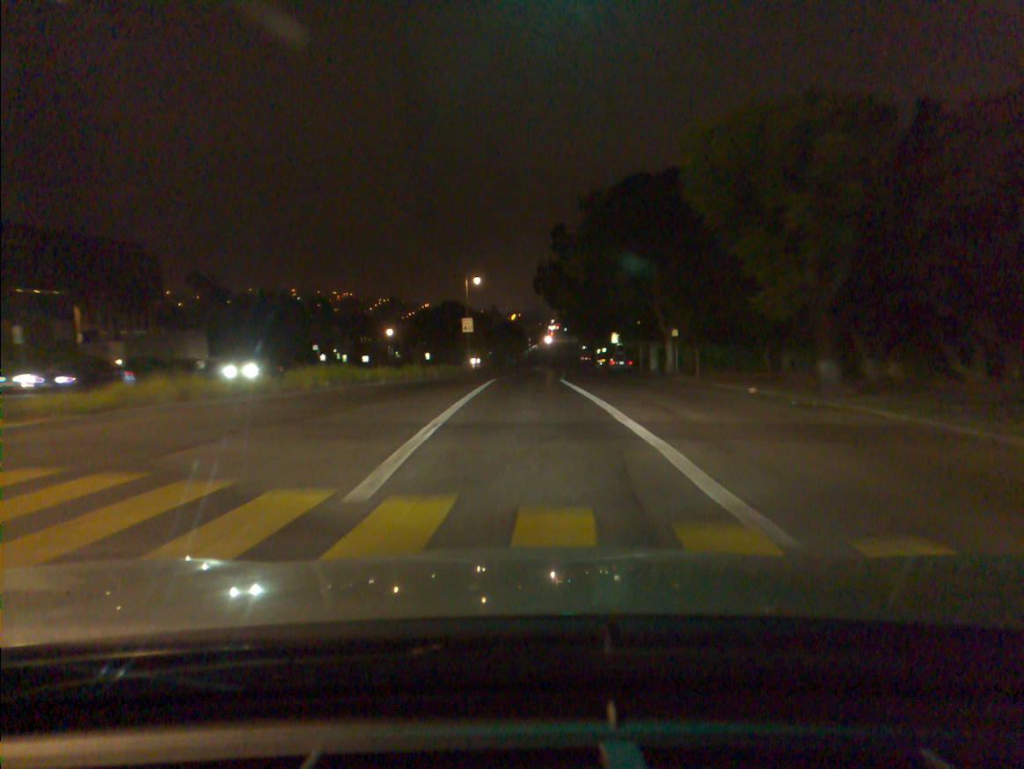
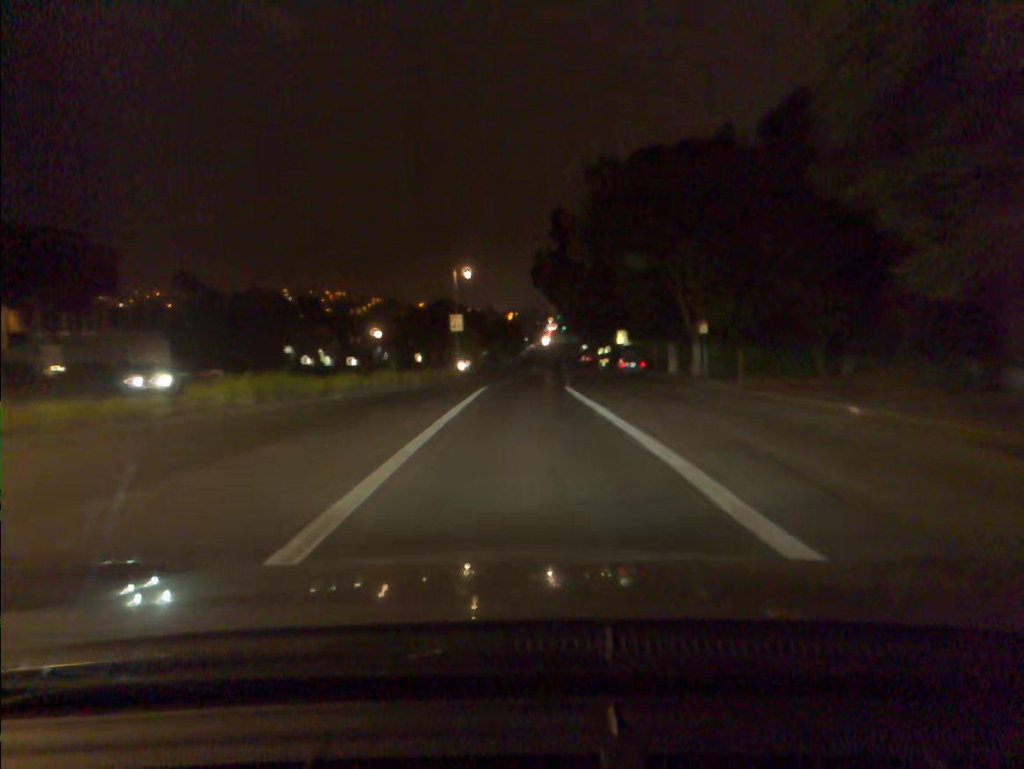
(0.0, +7.4) m; 0°
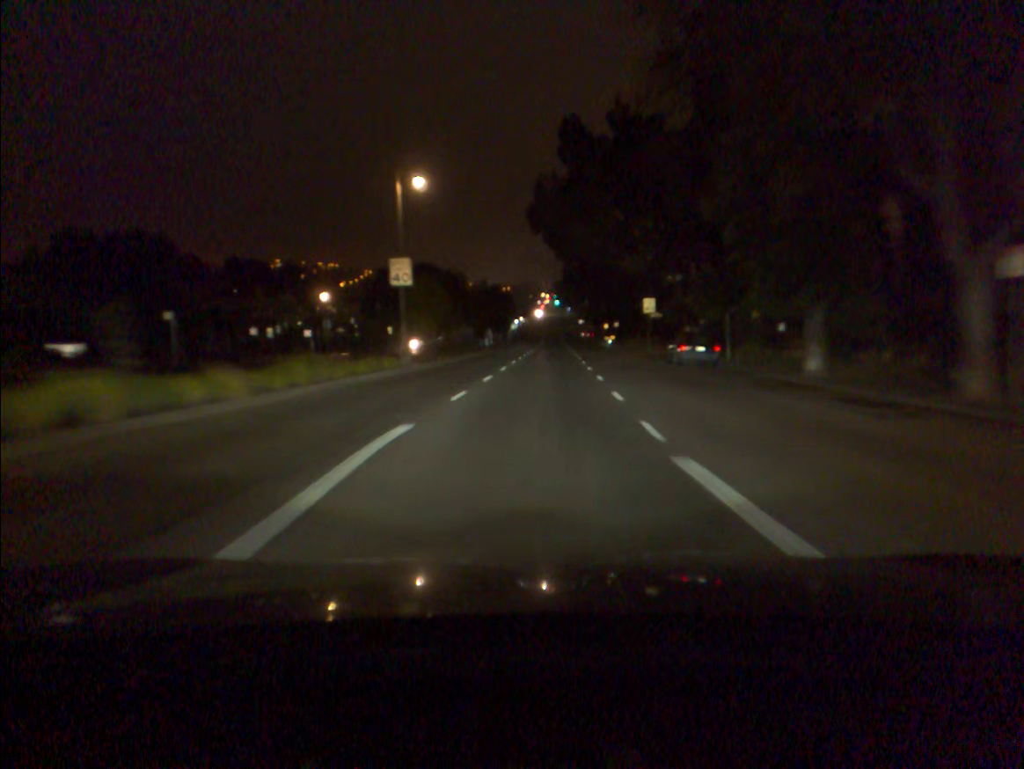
(+0.1, +25.1) m; +1°
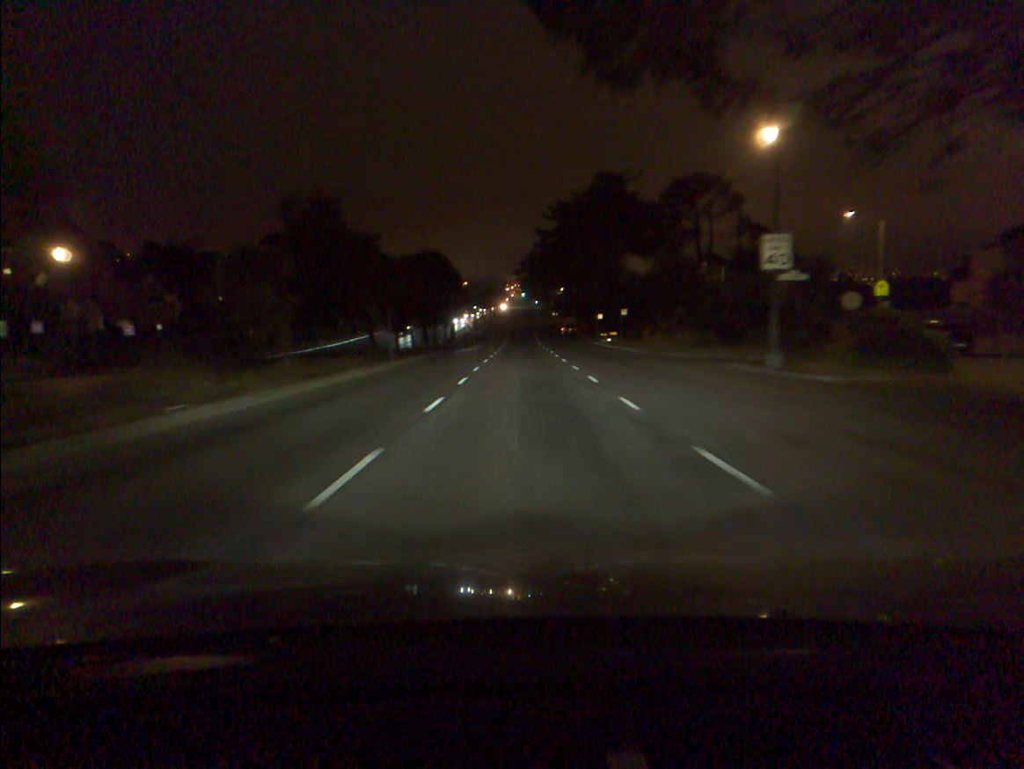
(+1.1, +39.8) m; +2°
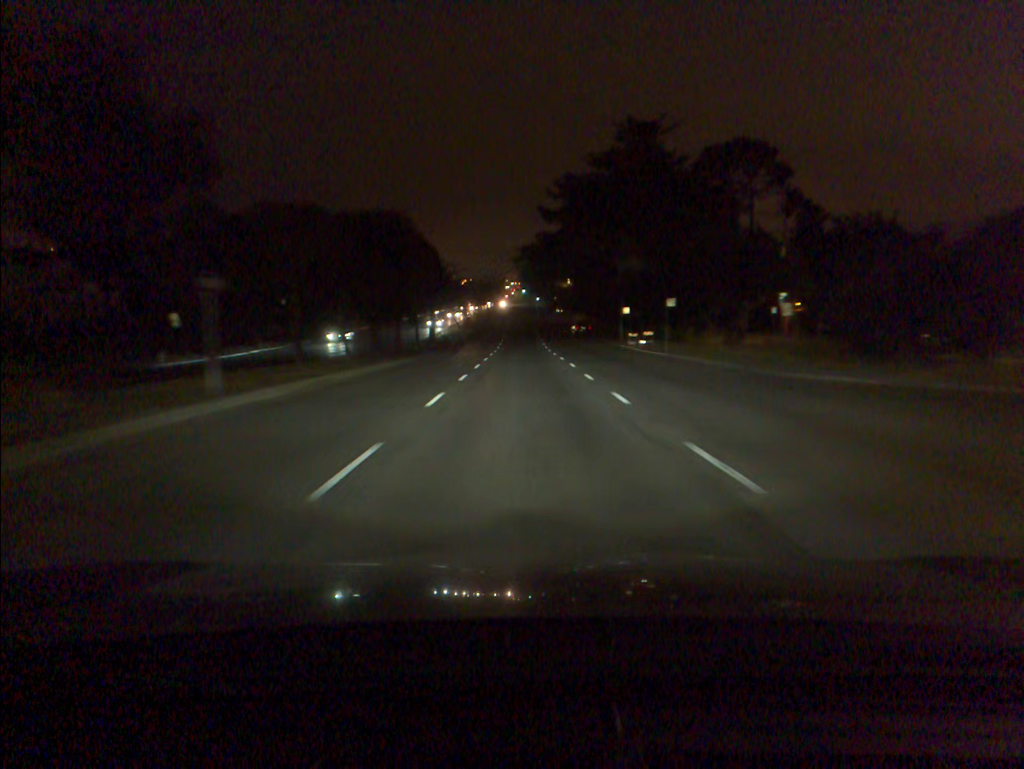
(0.0, +21.2) m; 0°
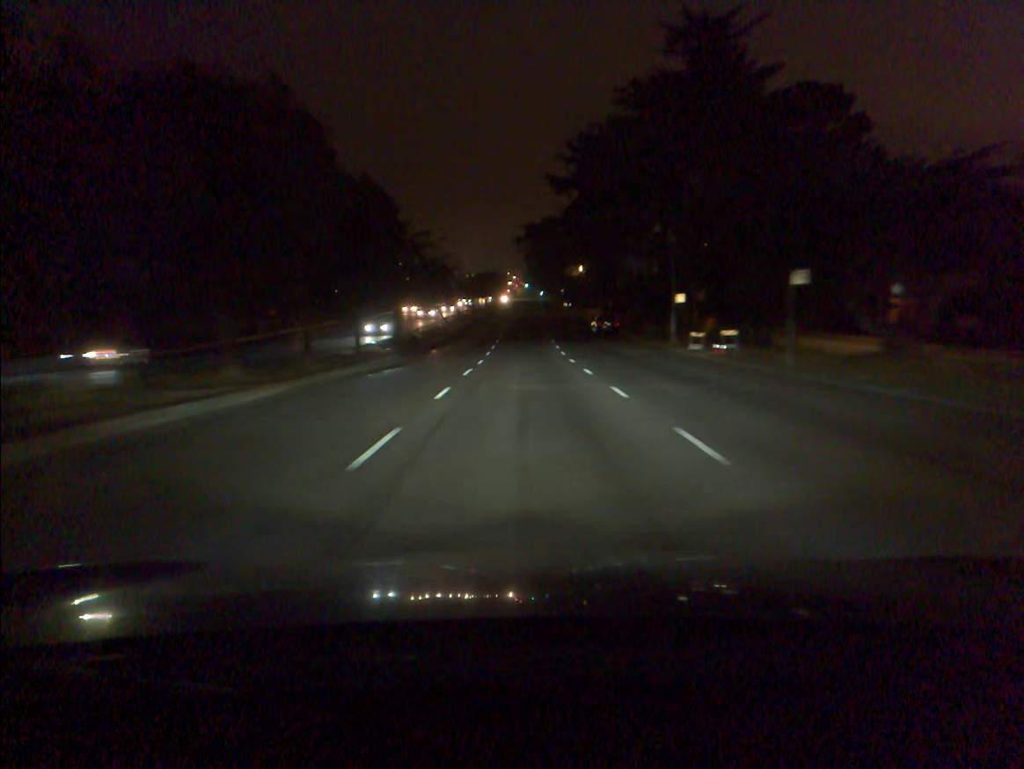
(0.0, +21.5) m; 0°
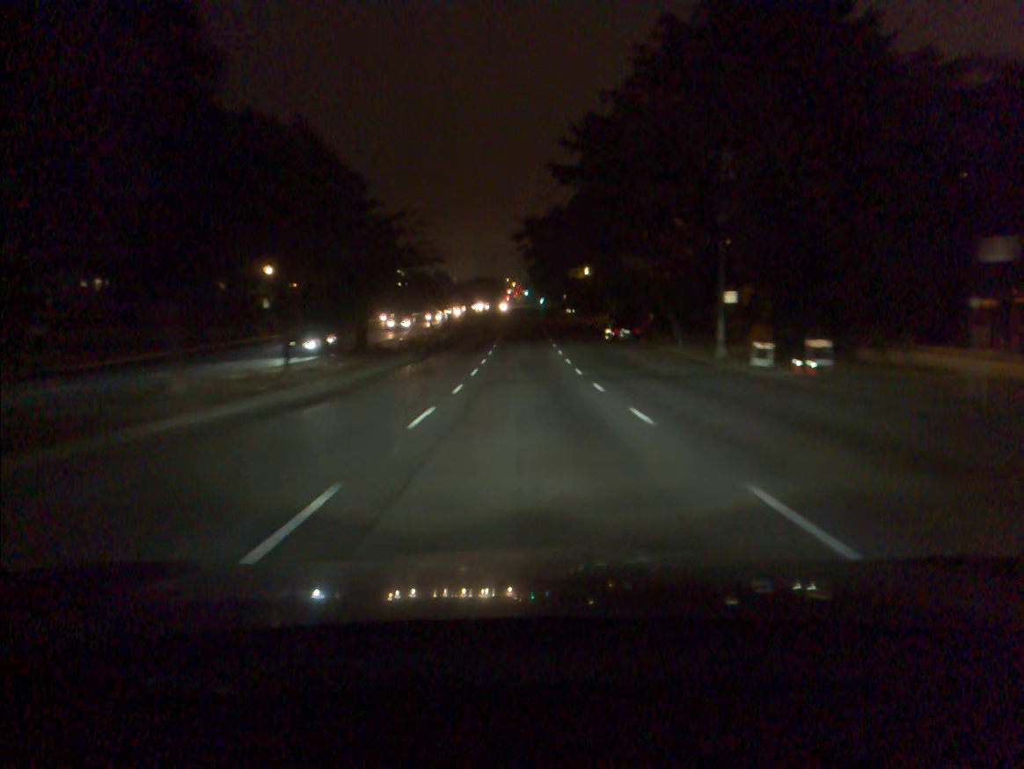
(0.0, +10.7) m; 0°
